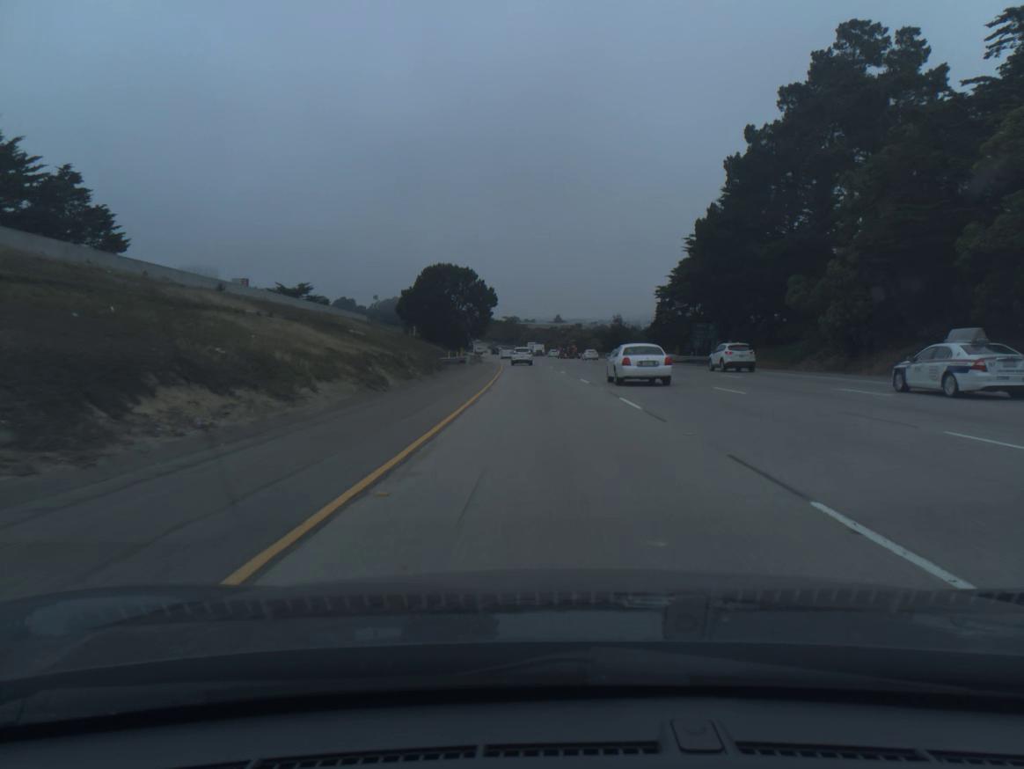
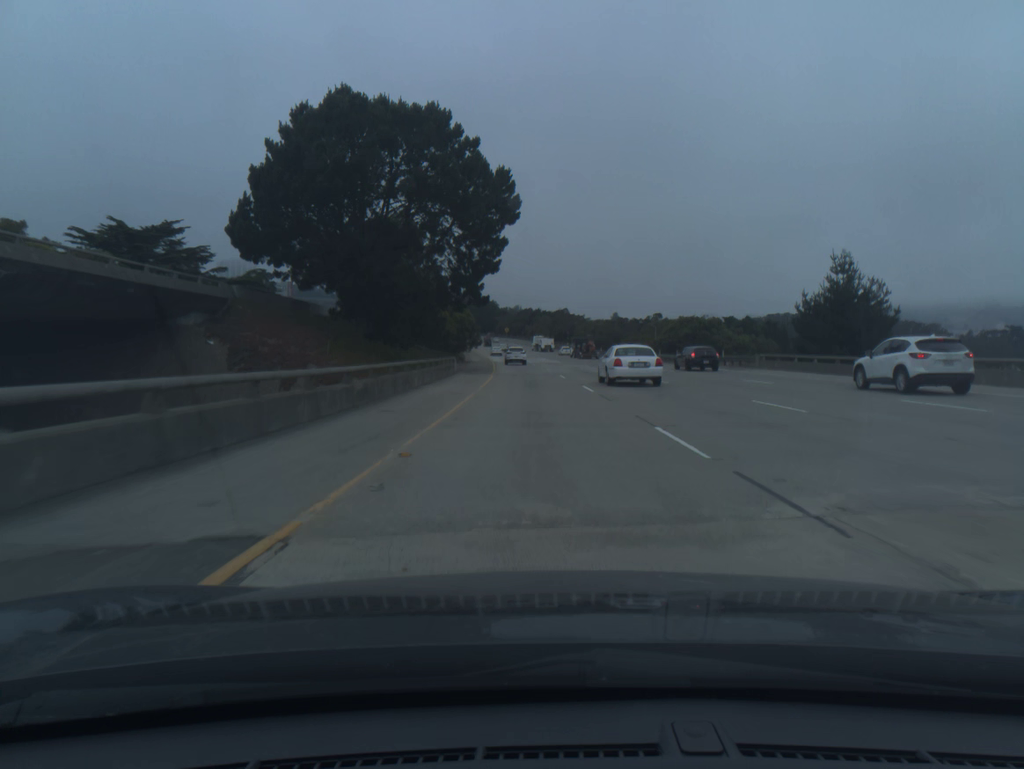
(-3.2, +92.9) m; -4°
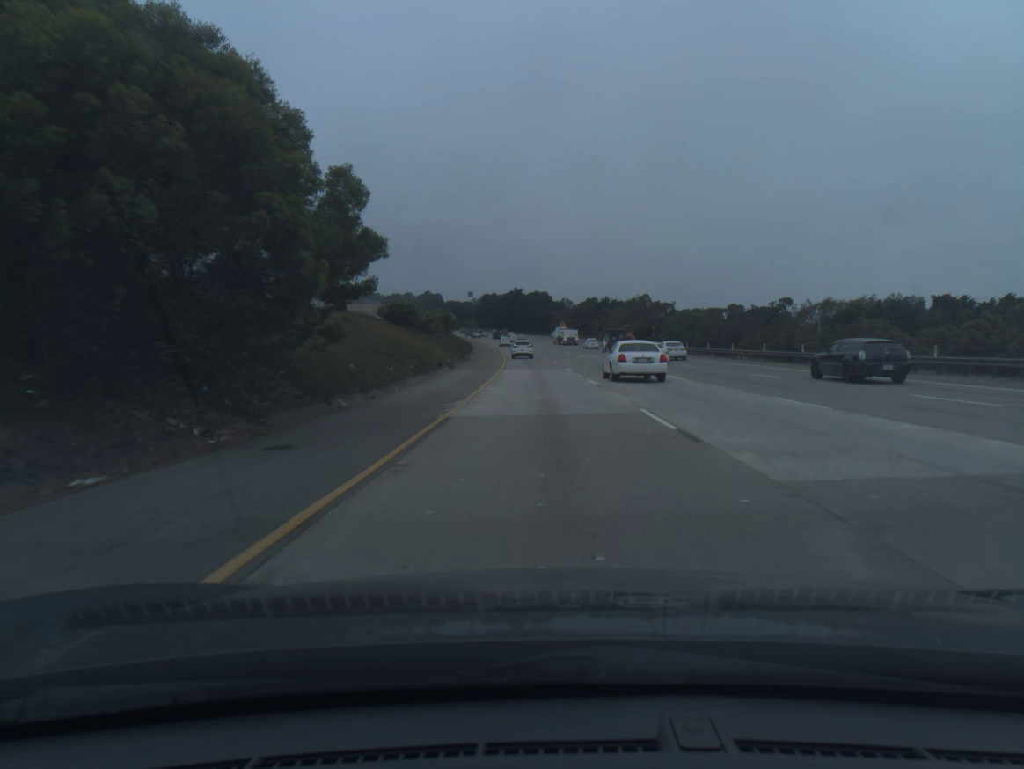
(-2.7, +74.6) m; -4°
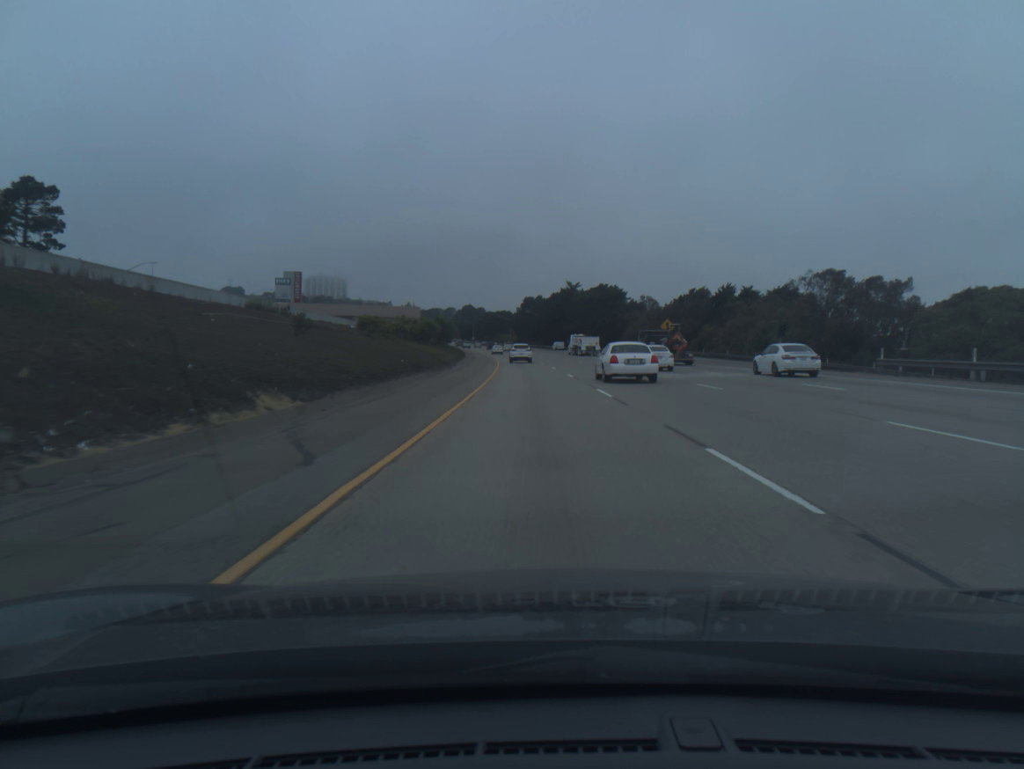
(-3.1, +93.5) m; -4°
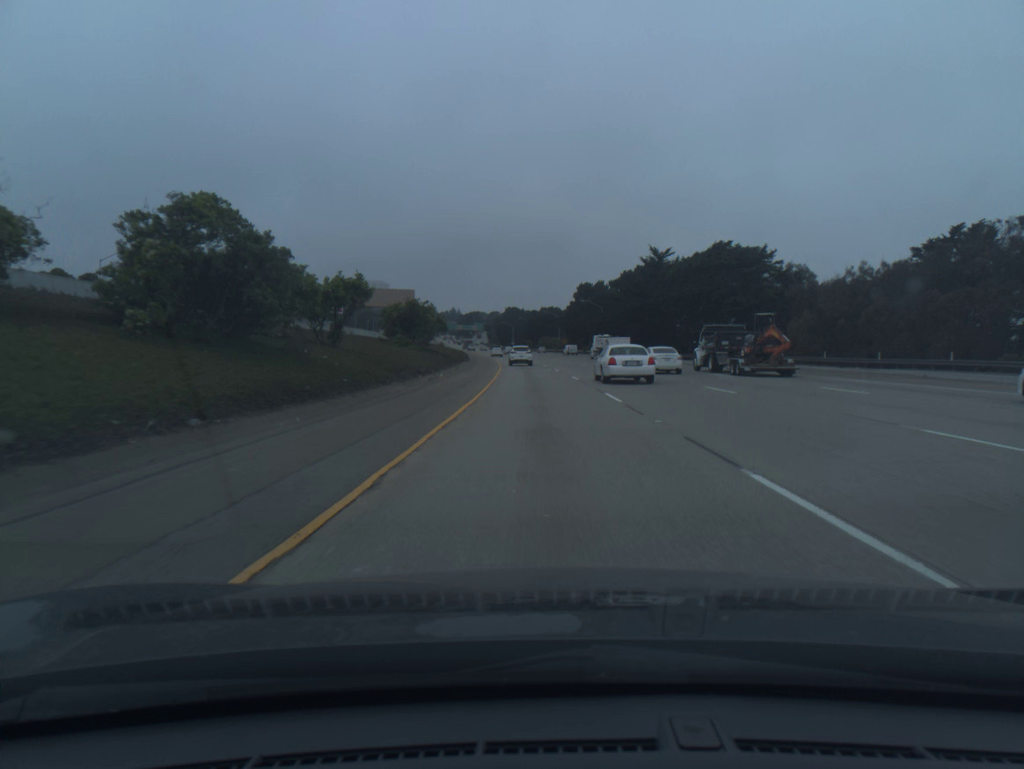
(-2.5, +73.8) m; -4°
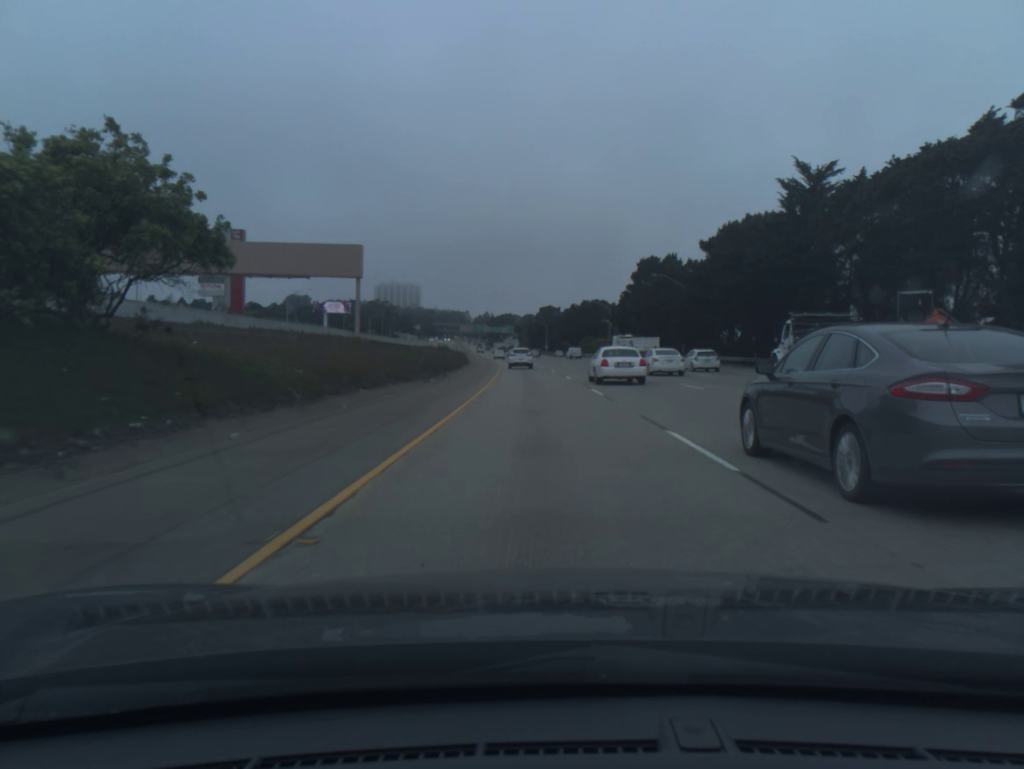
(-1.2, +54.6) m; -3°
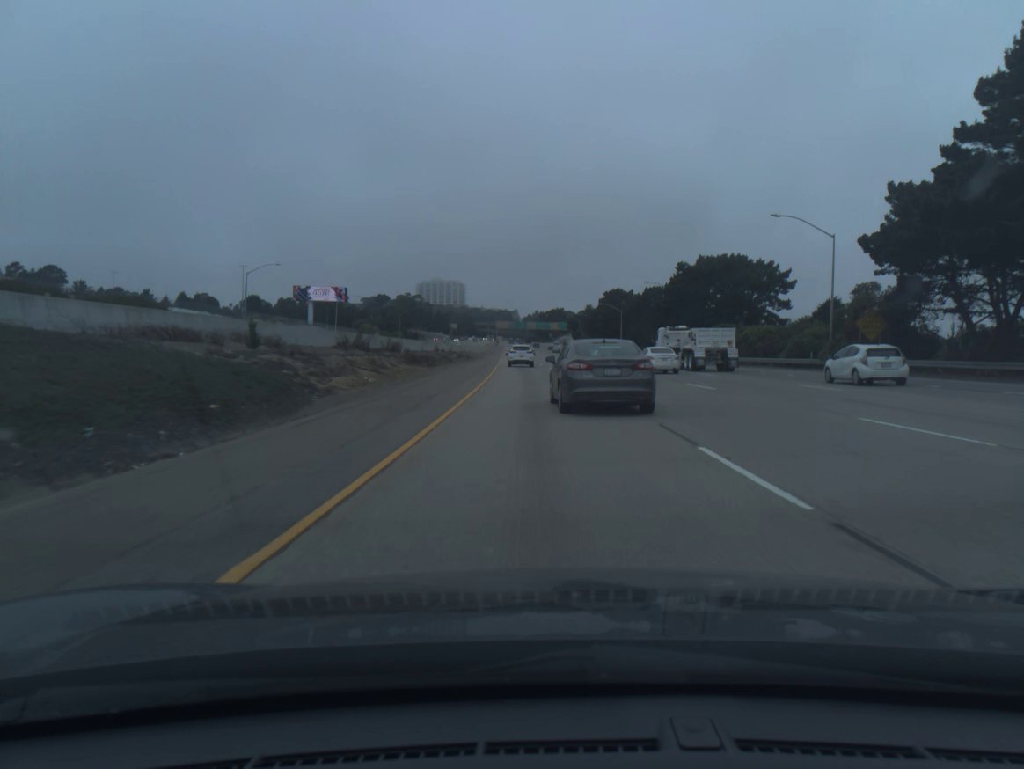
(-3.3, +89.1) m; -4°
